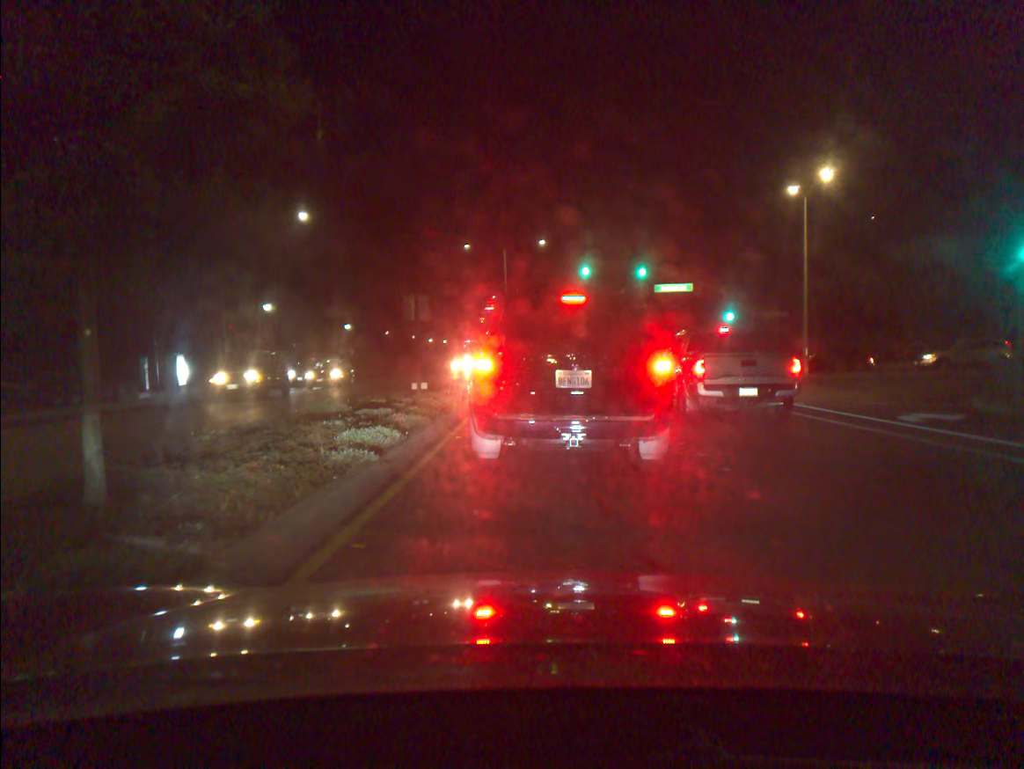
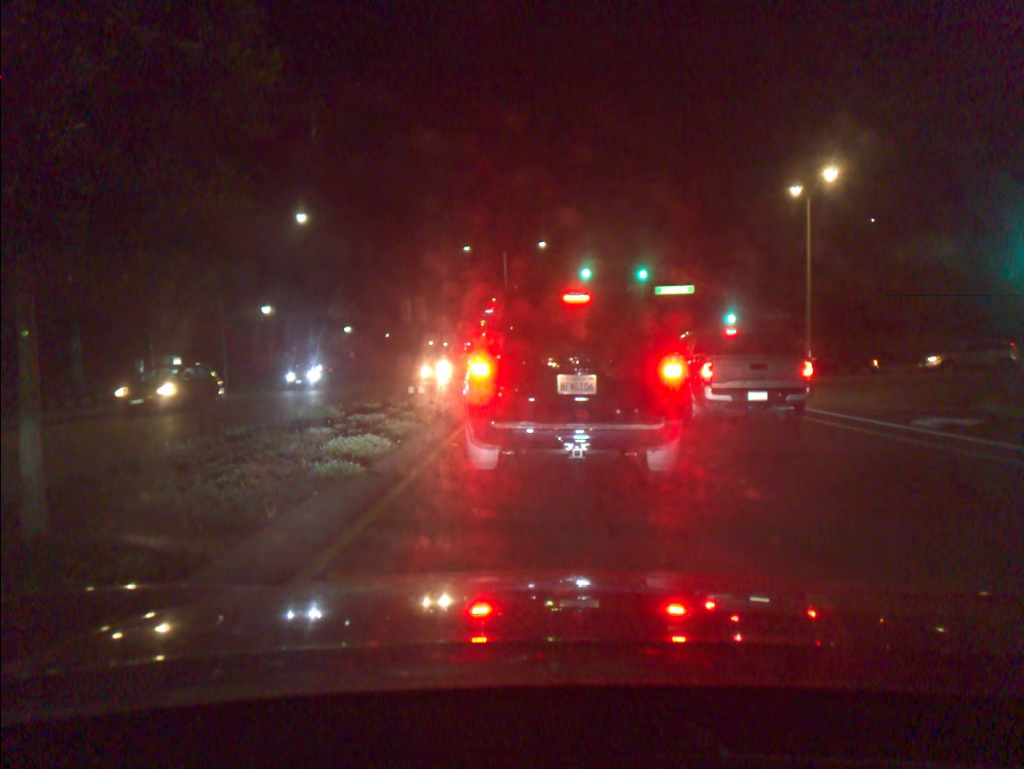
(+0.1, +0.7) m; 0°
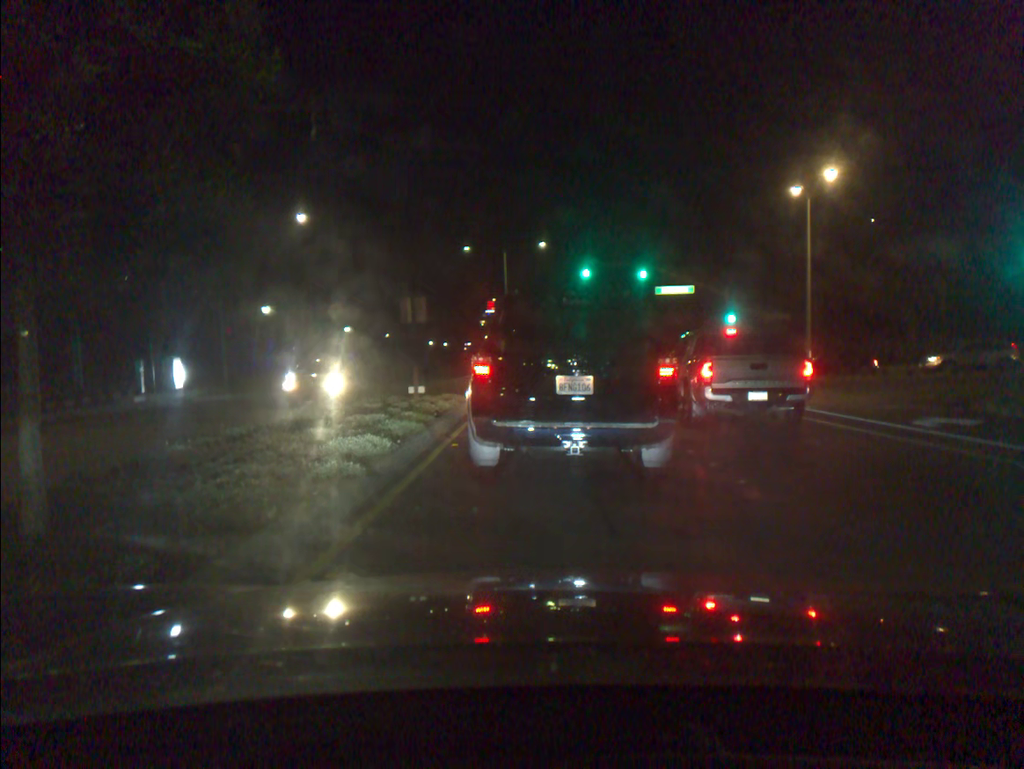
(0.0, 0.0) m; 0°
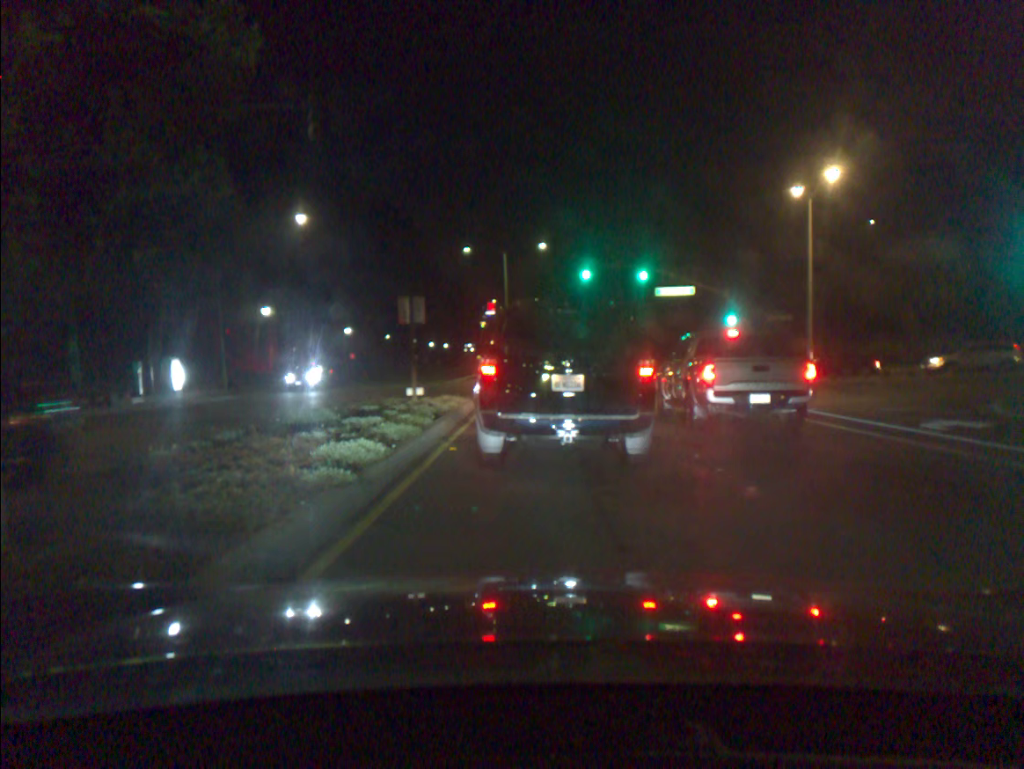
(0.0, +0.3) m; 0°
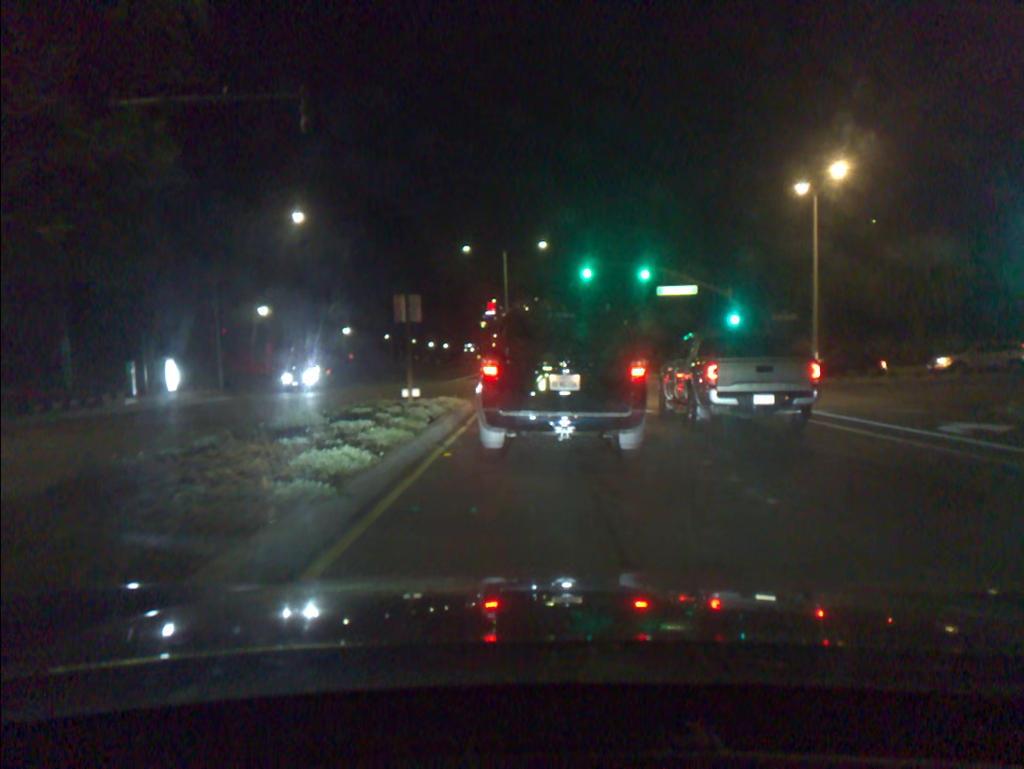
(0.0, +0.6) m; 0°
